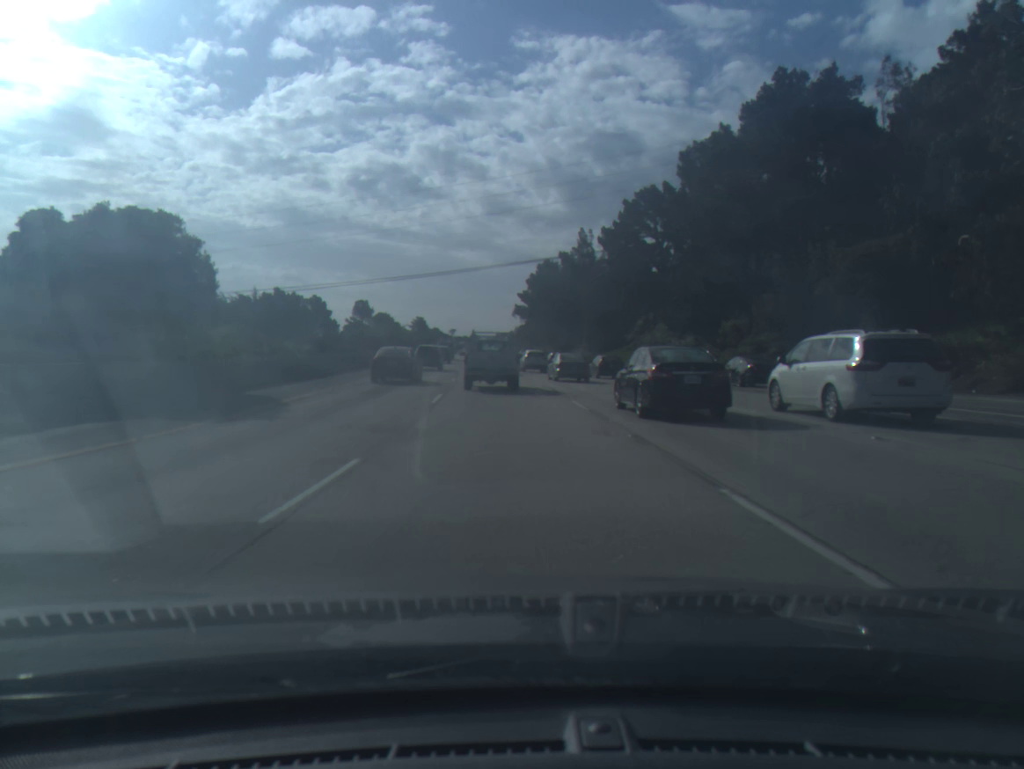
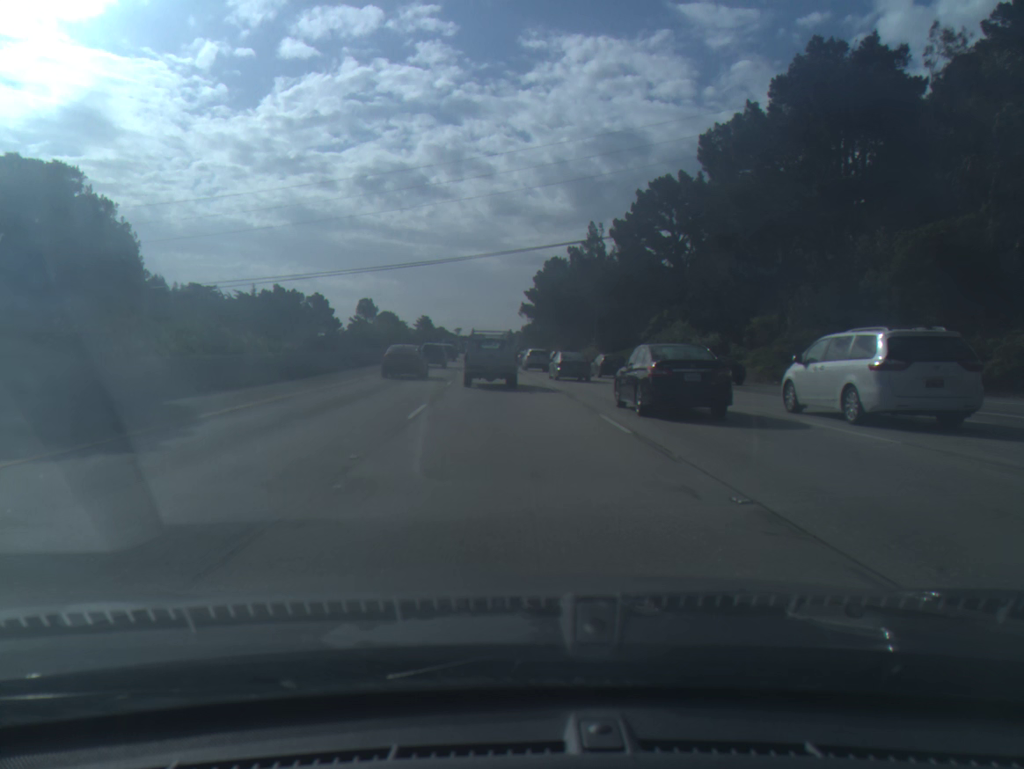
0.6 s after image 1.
(0.0, +5.7) m; 0°
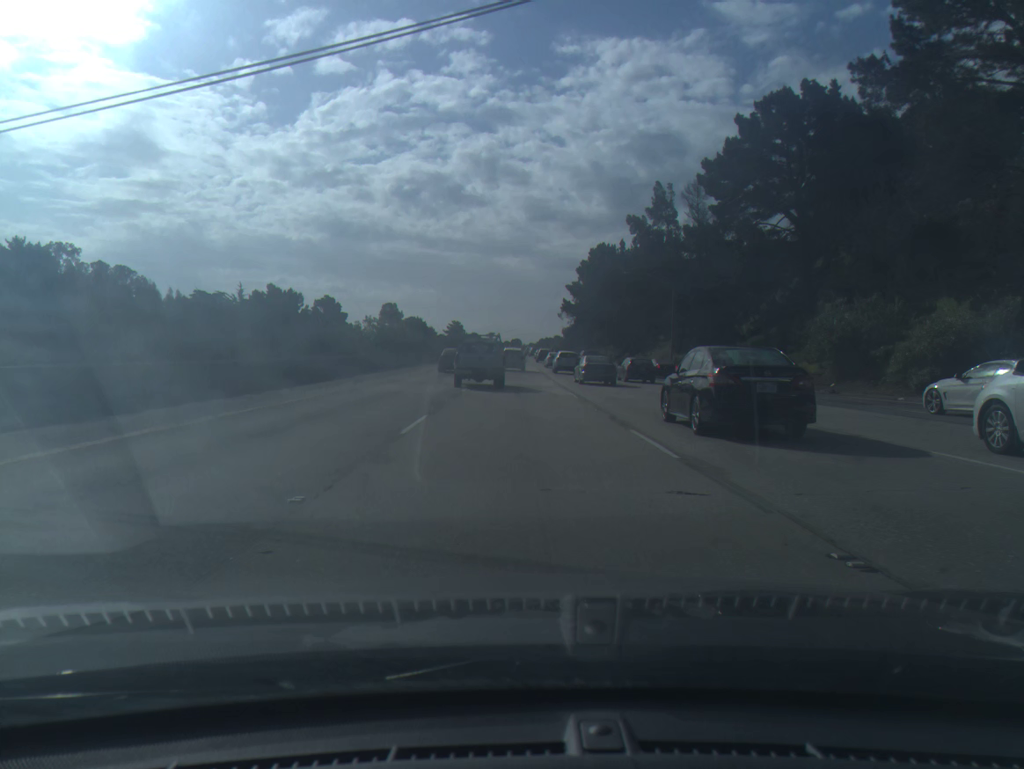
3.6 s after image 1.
(-0.8, +31.7) m; -3°
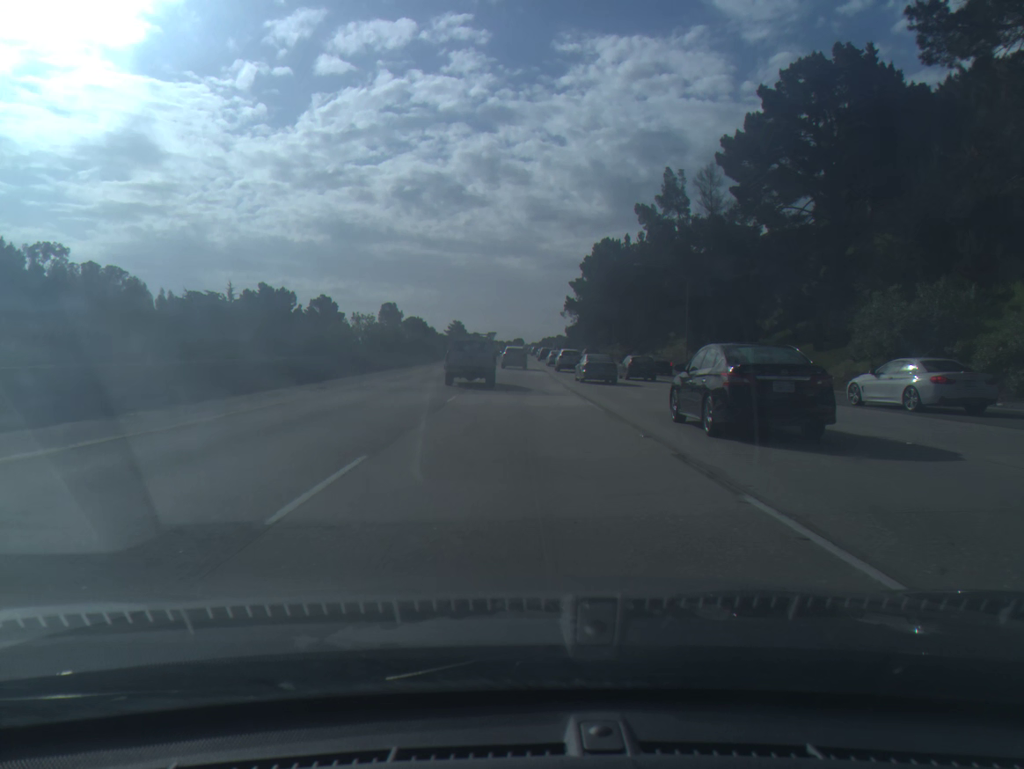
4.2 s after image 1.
(0.0, +6.7) m; 0°
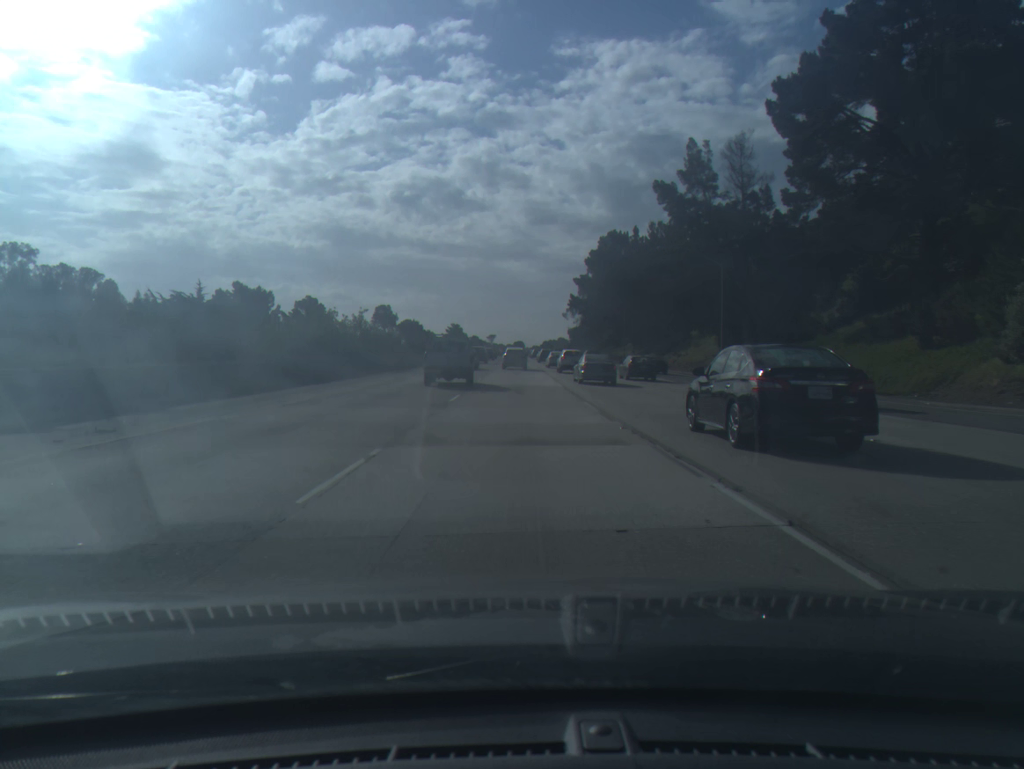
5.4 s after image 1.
(0.0, +13.6) m; 0°
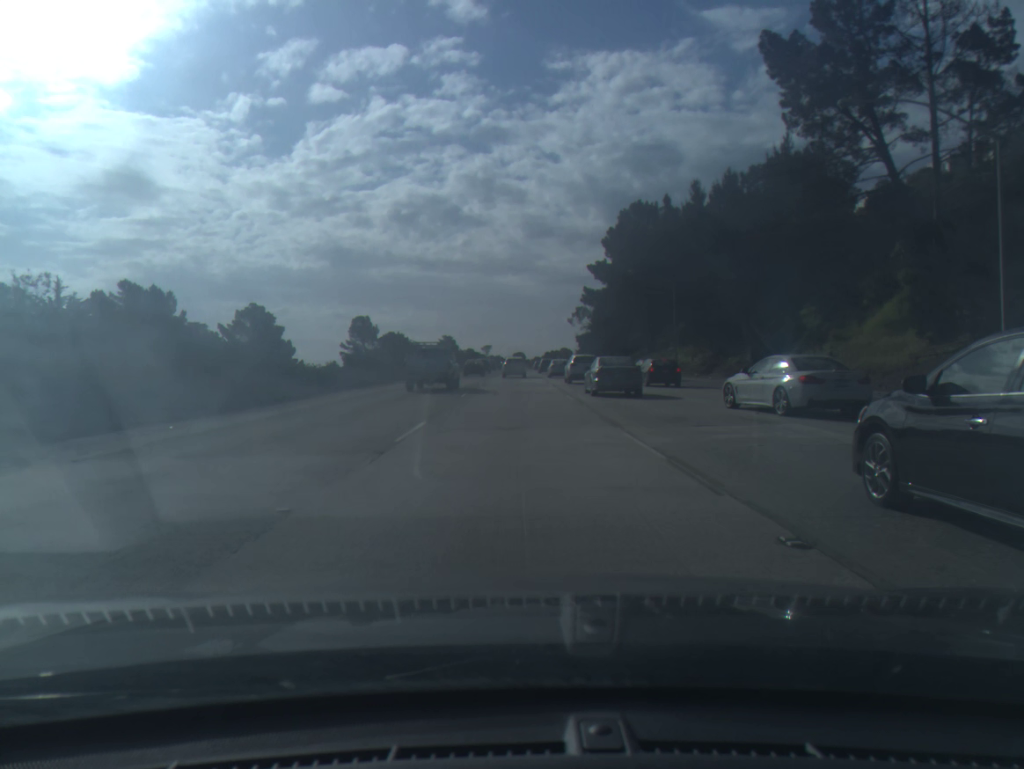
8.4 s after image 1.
(0.0, +37.9) m; 0°
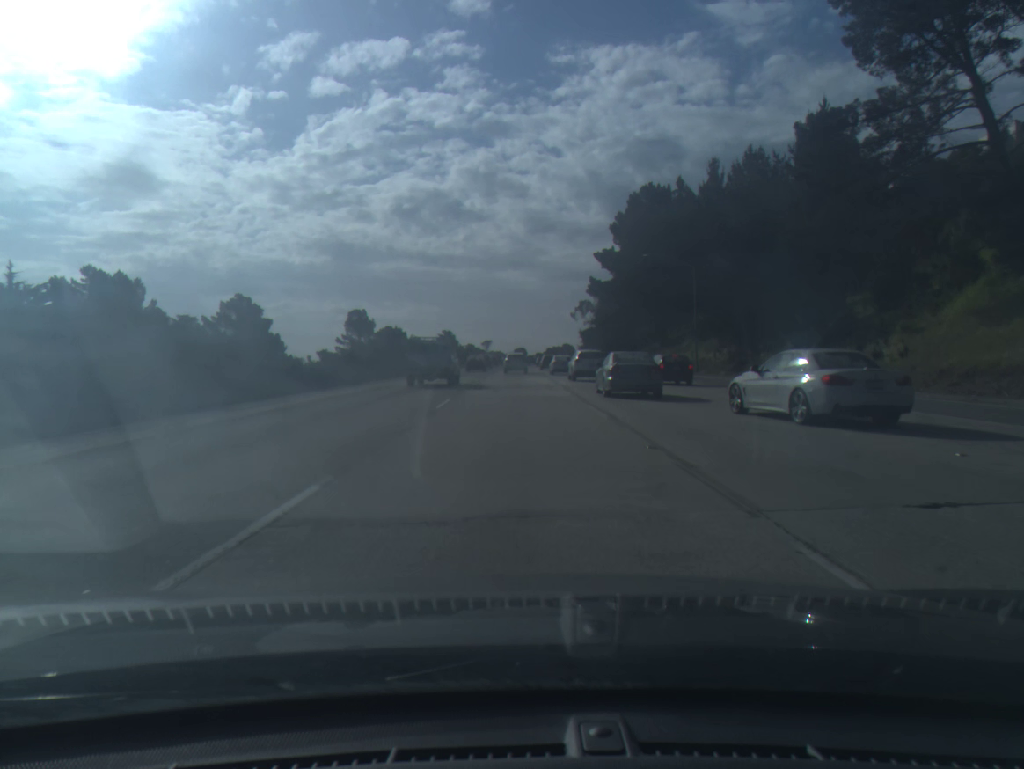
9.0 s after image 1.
(0.0, +8.4) m; 0°
